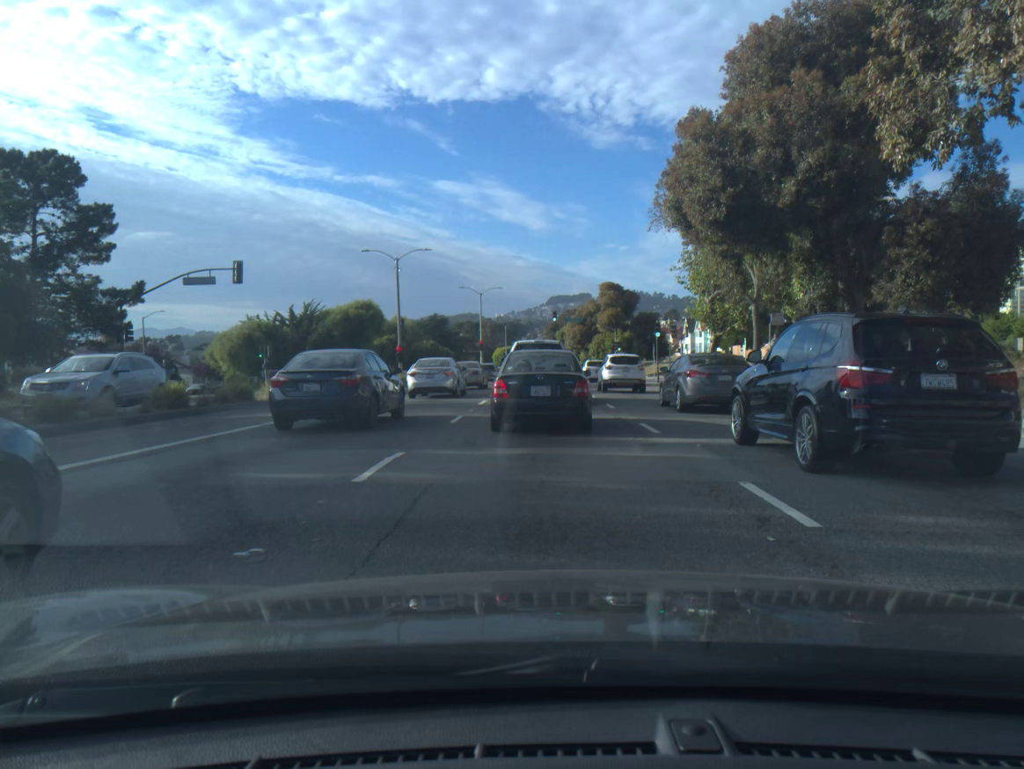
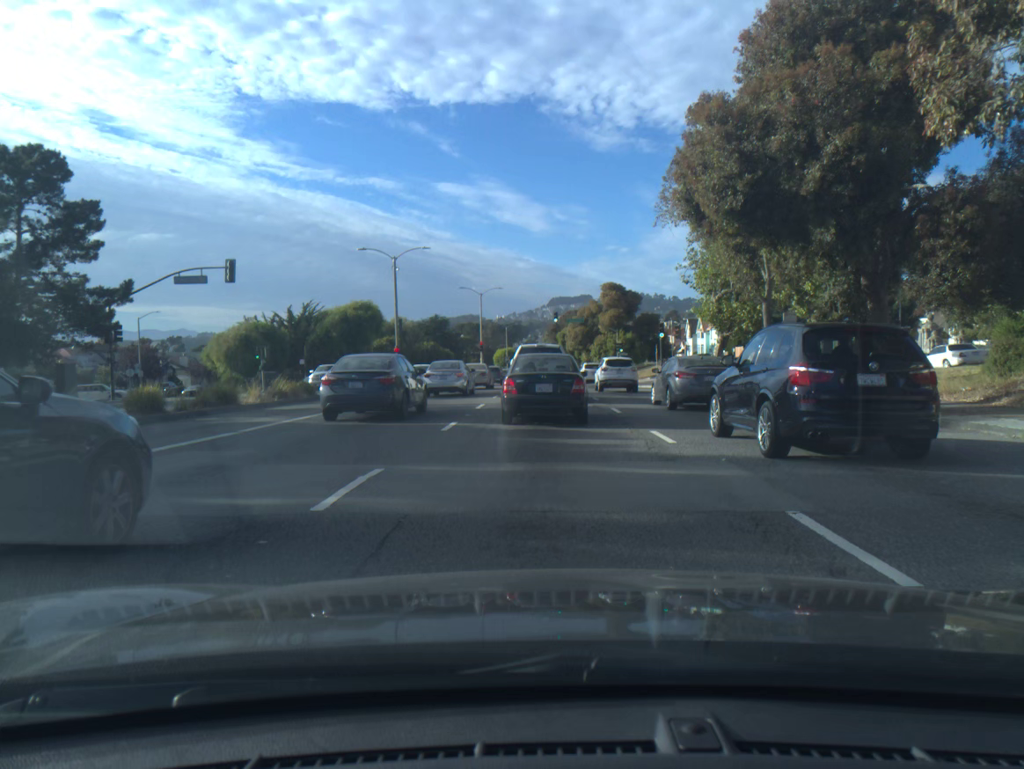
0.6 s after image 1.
(0.0, +1.4) m; +1°
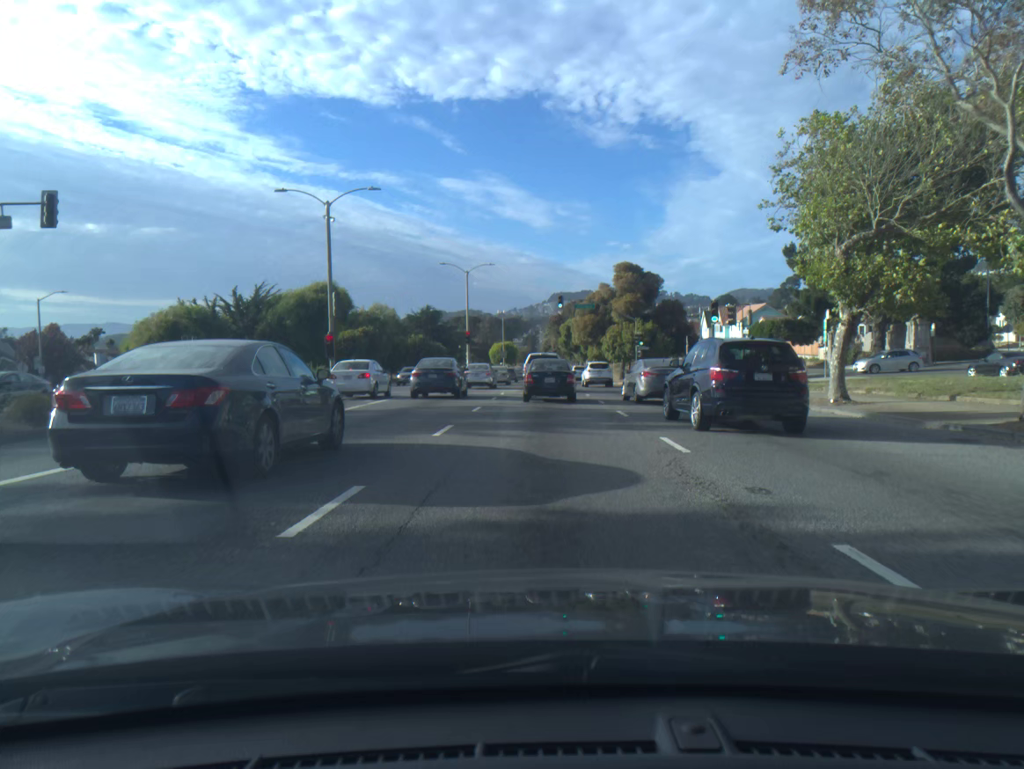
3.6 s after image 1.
(-0.3, +15.8) m; -1°
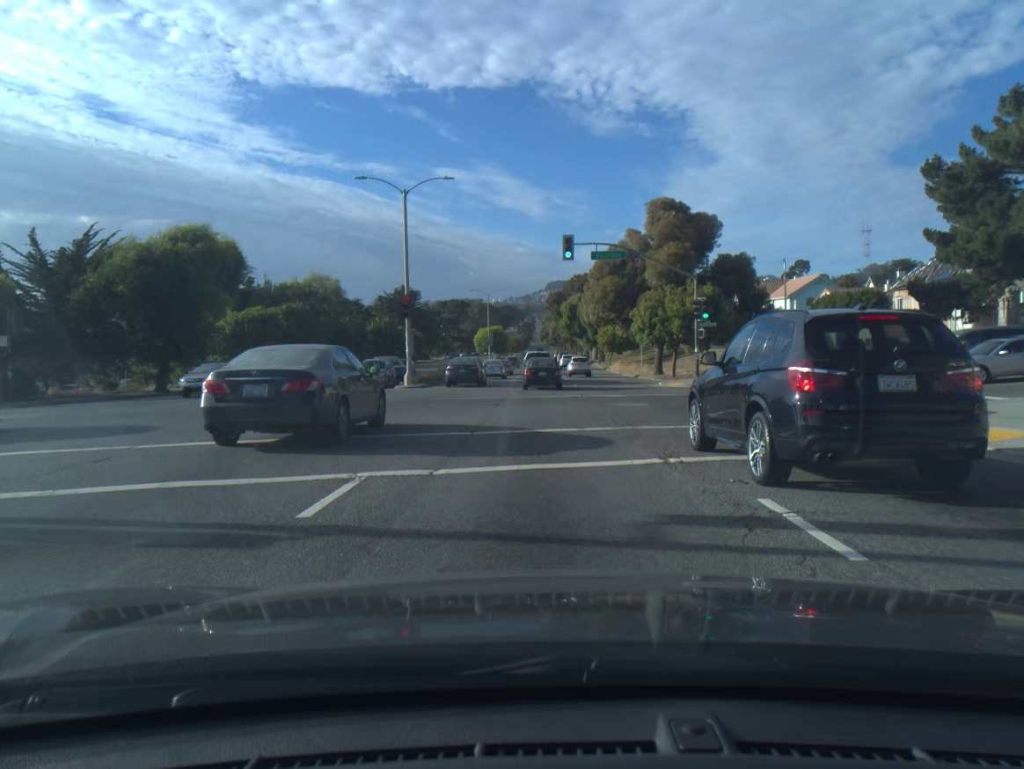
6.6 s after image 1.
(+0.1, +27.4) m; 0°
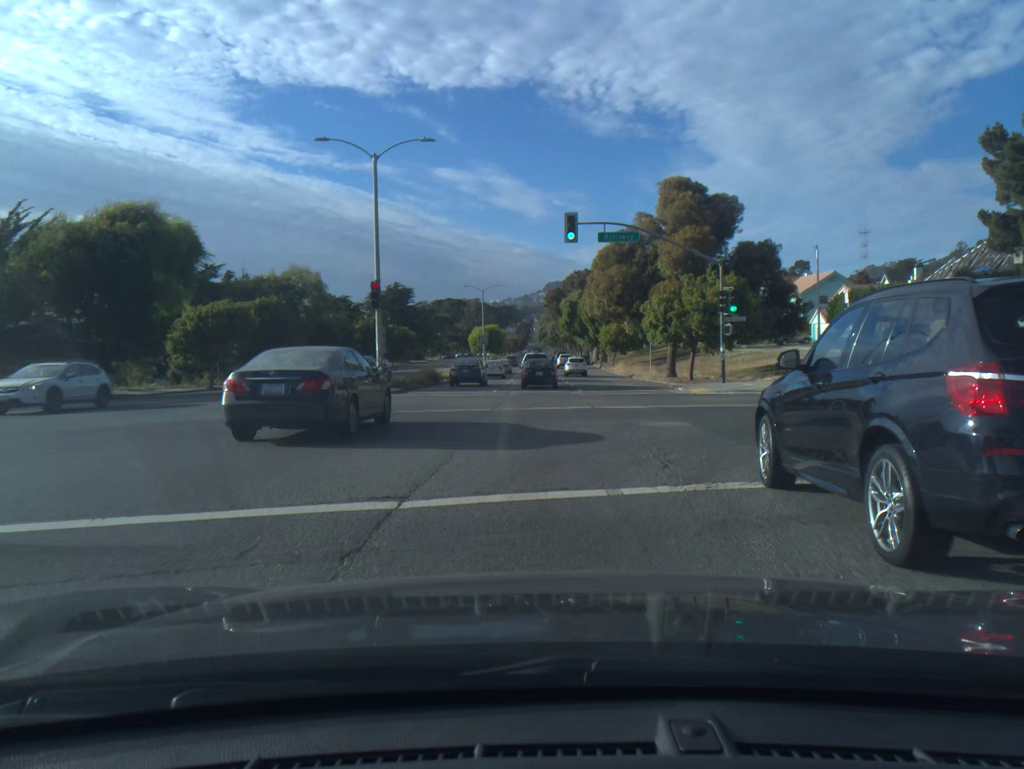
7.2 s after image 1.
(0.0, +6.4) m; 0°
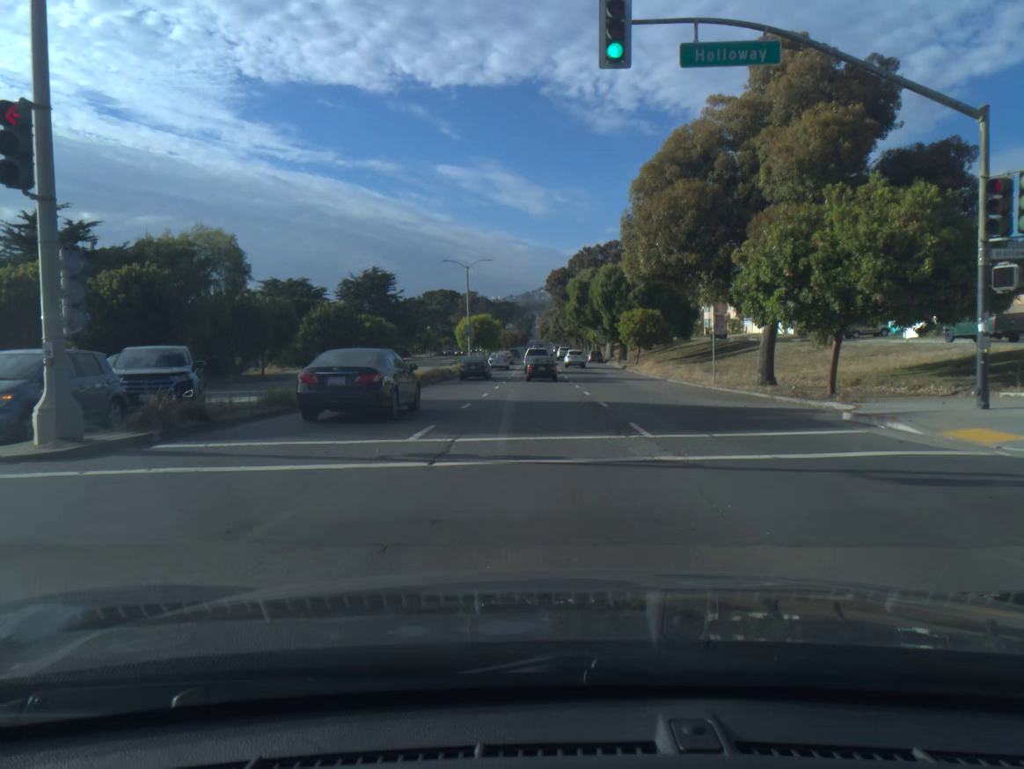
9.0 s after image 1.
(0.0, +20.6) m; 0°
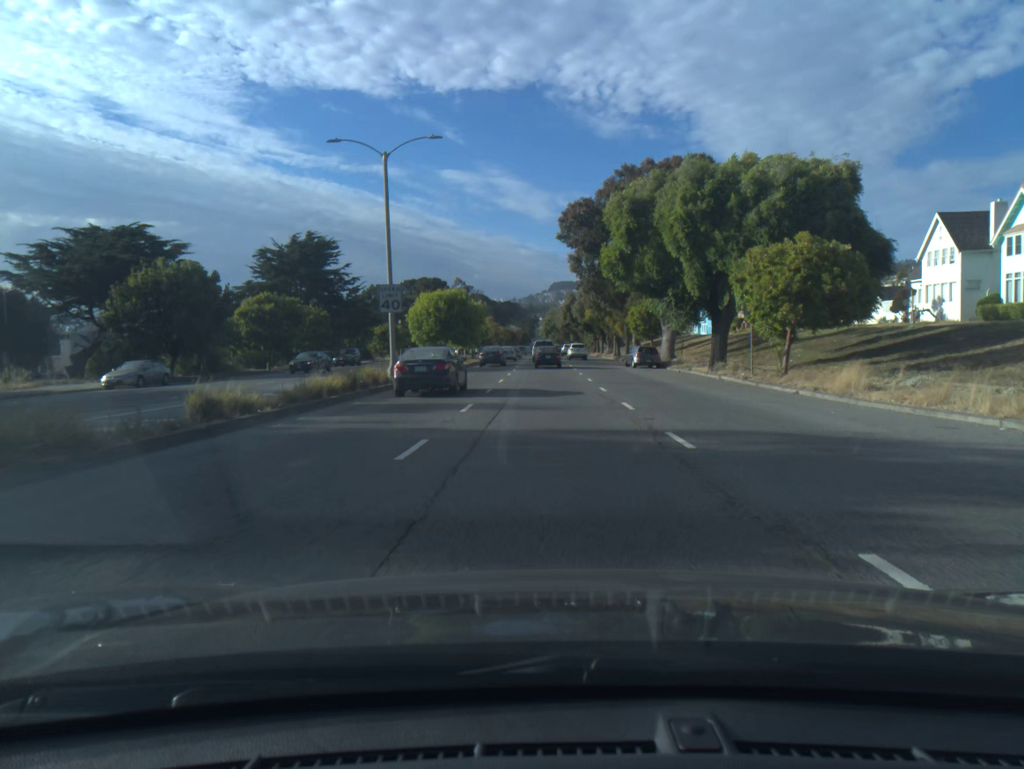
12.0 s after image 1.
(-0.3, +39.3) m; 0°
